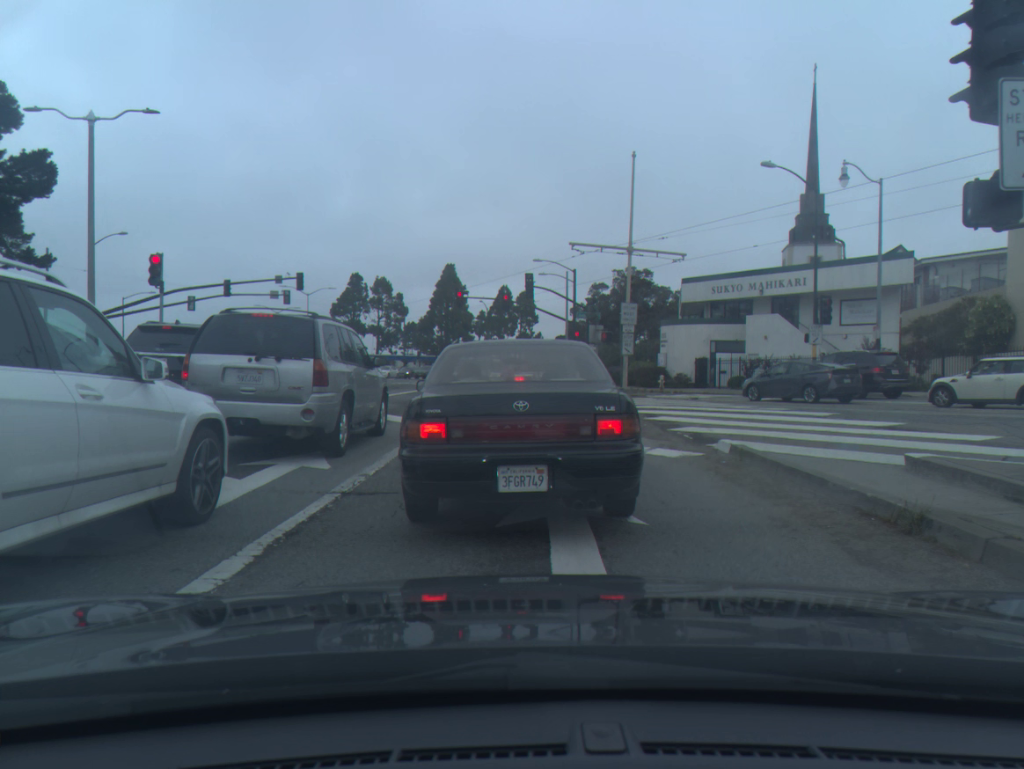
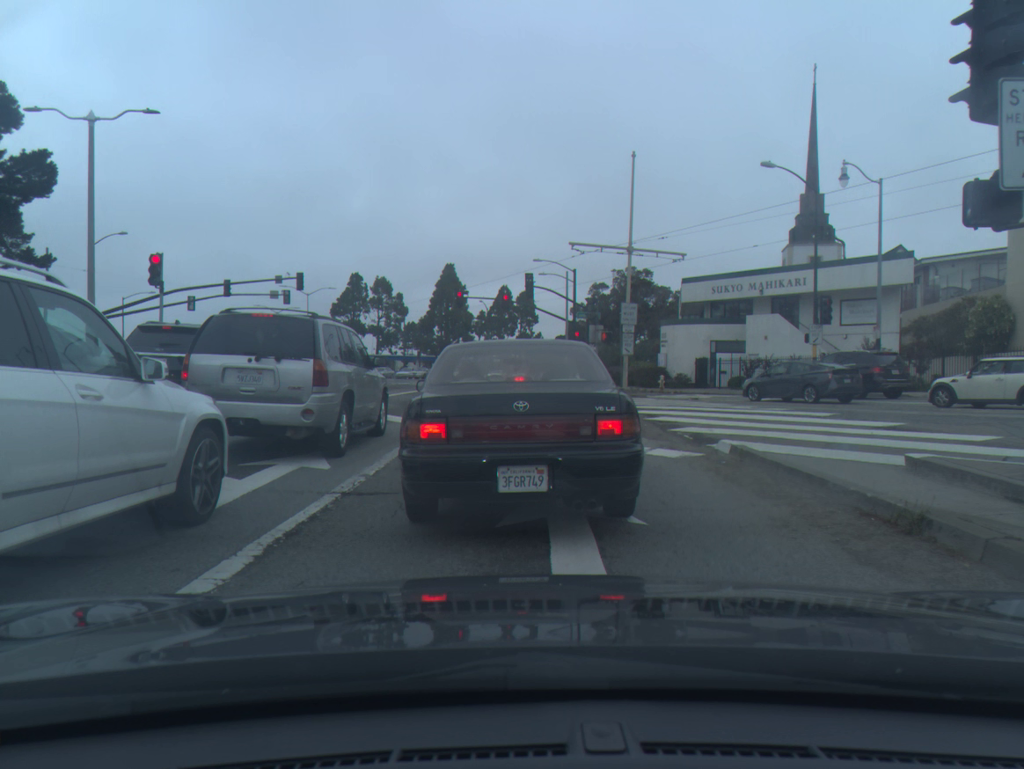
(-0.1, +0.1) m; 0°
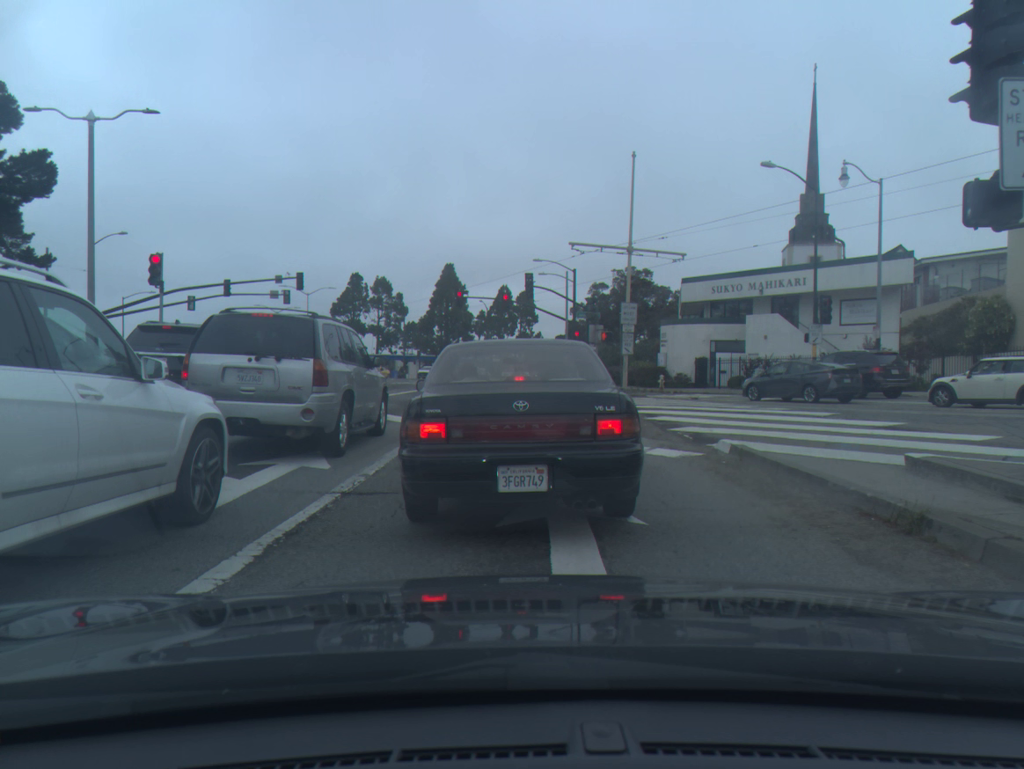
(0.0, 0.0) m; 0°
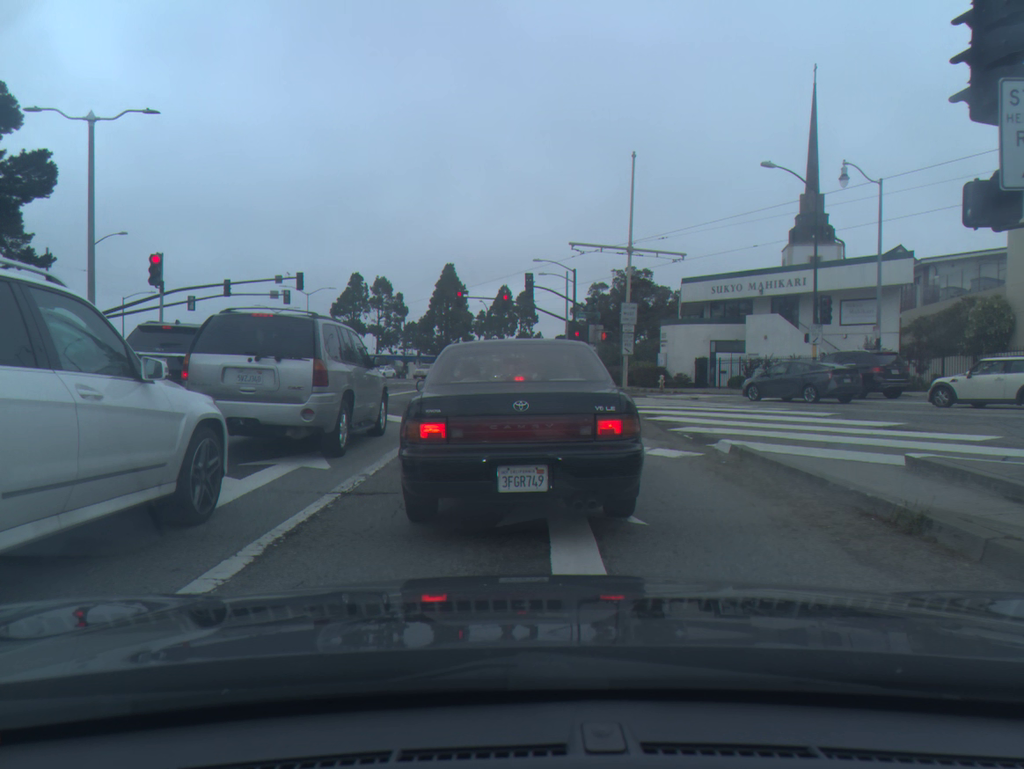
(0.0, 0.0) m; 0°
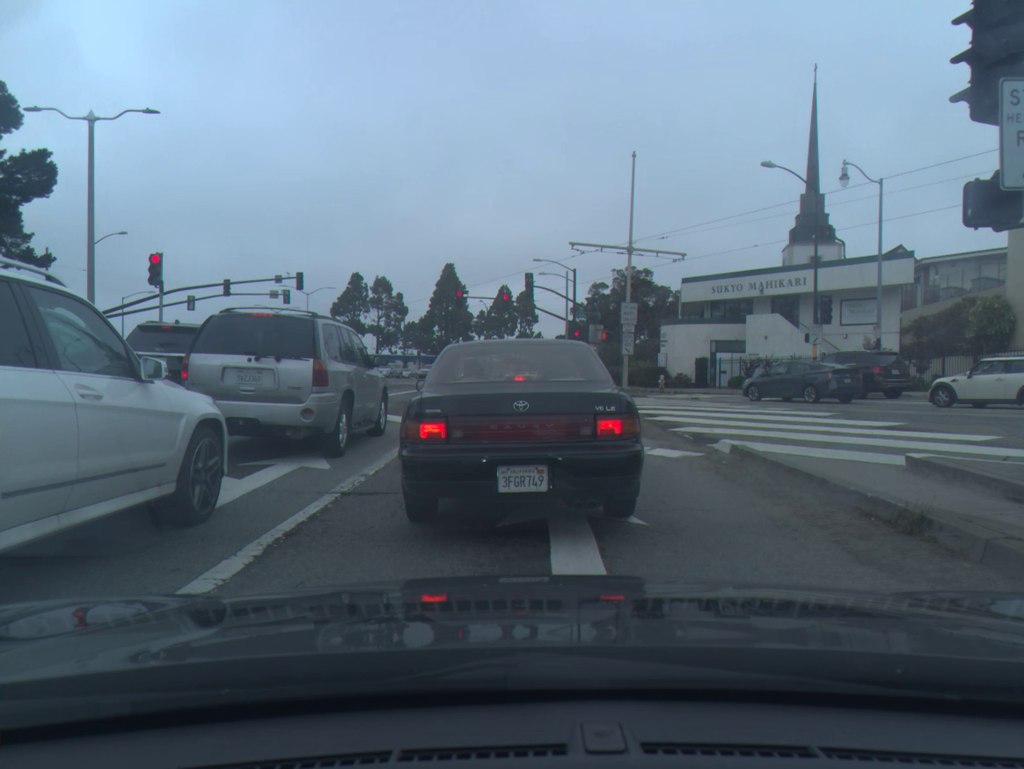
(0.0, 0.0) m; 0°
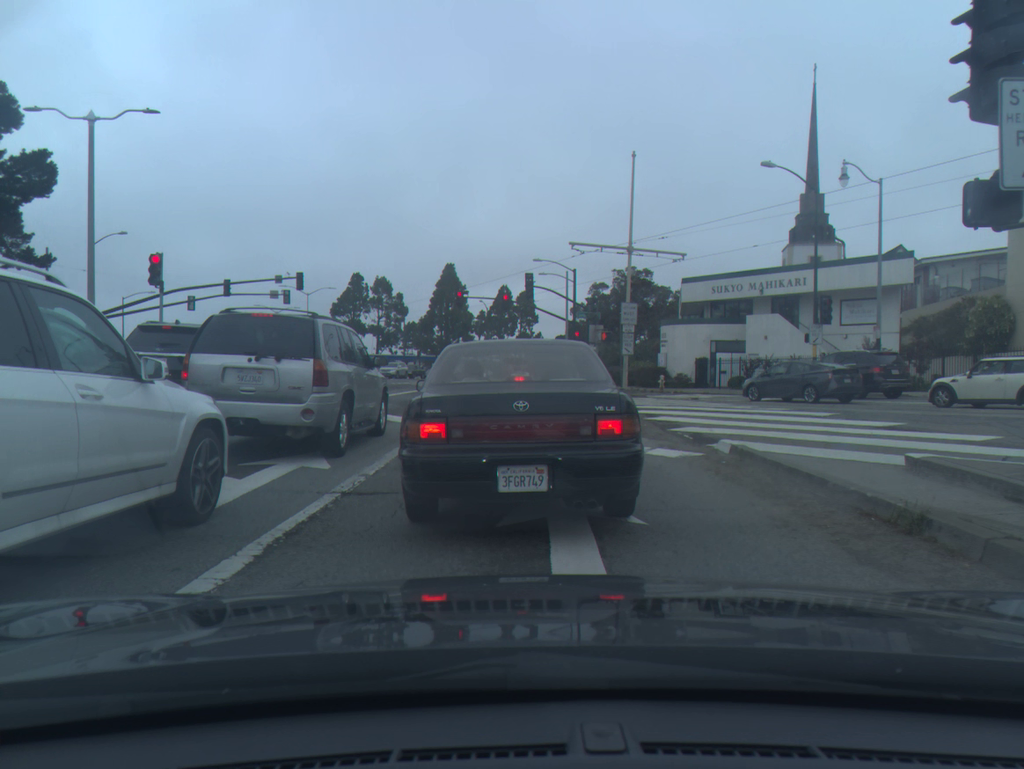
(0.0, 0.0) m; 0°
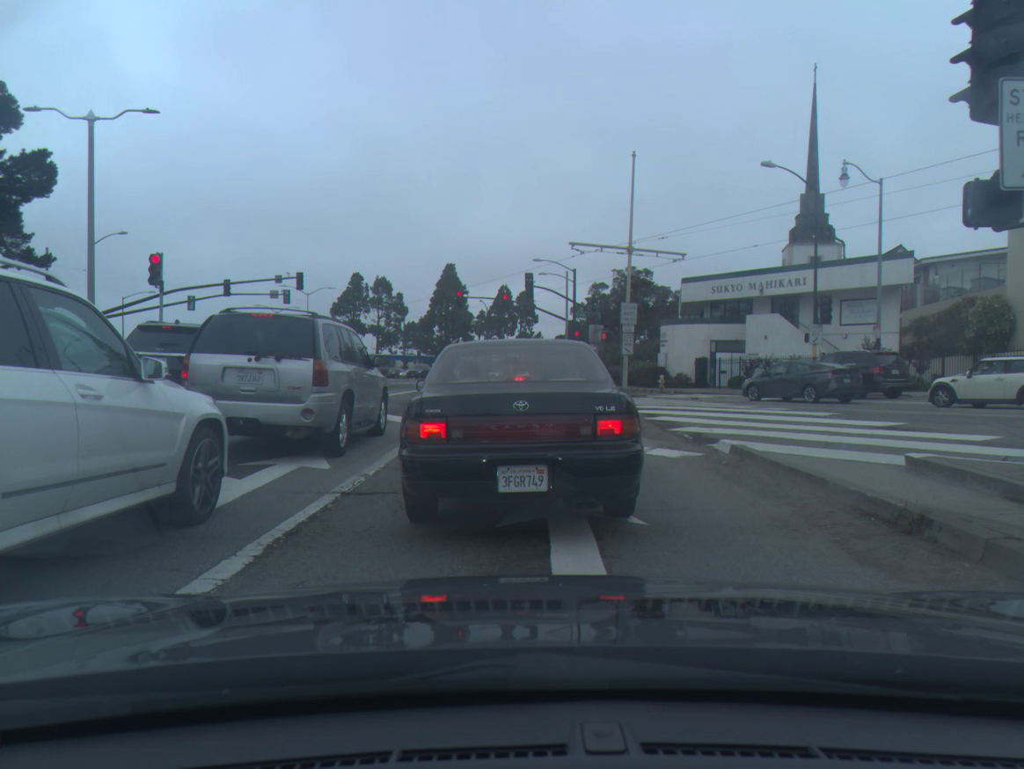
(0.0, 0.0) m; 0°
